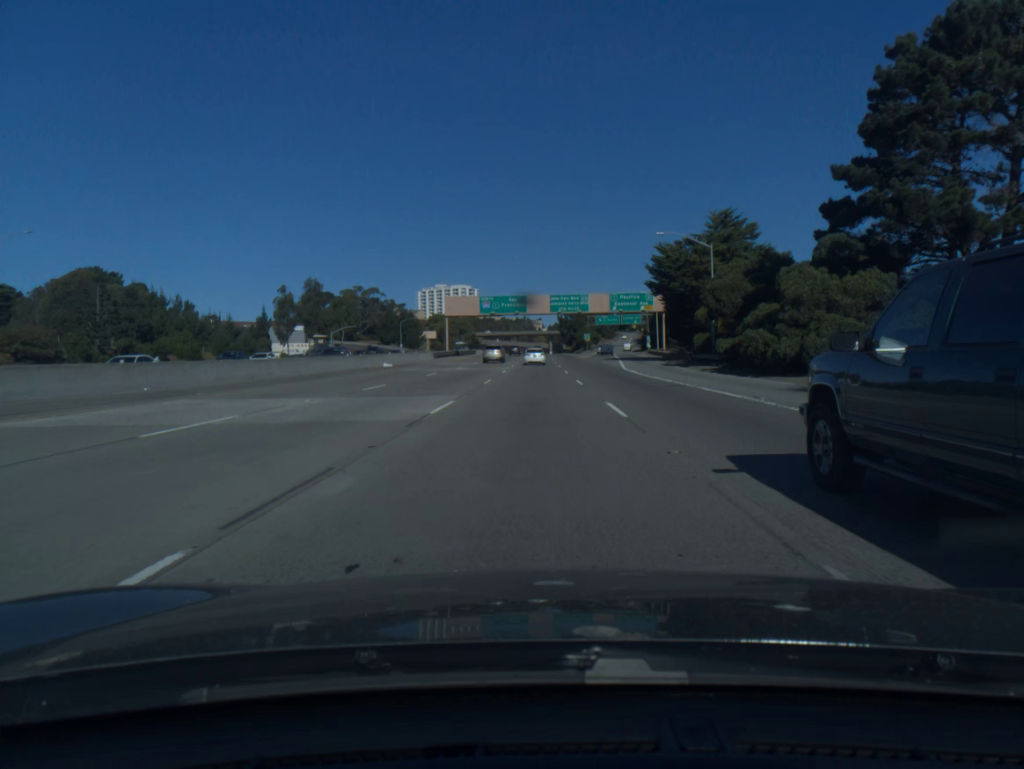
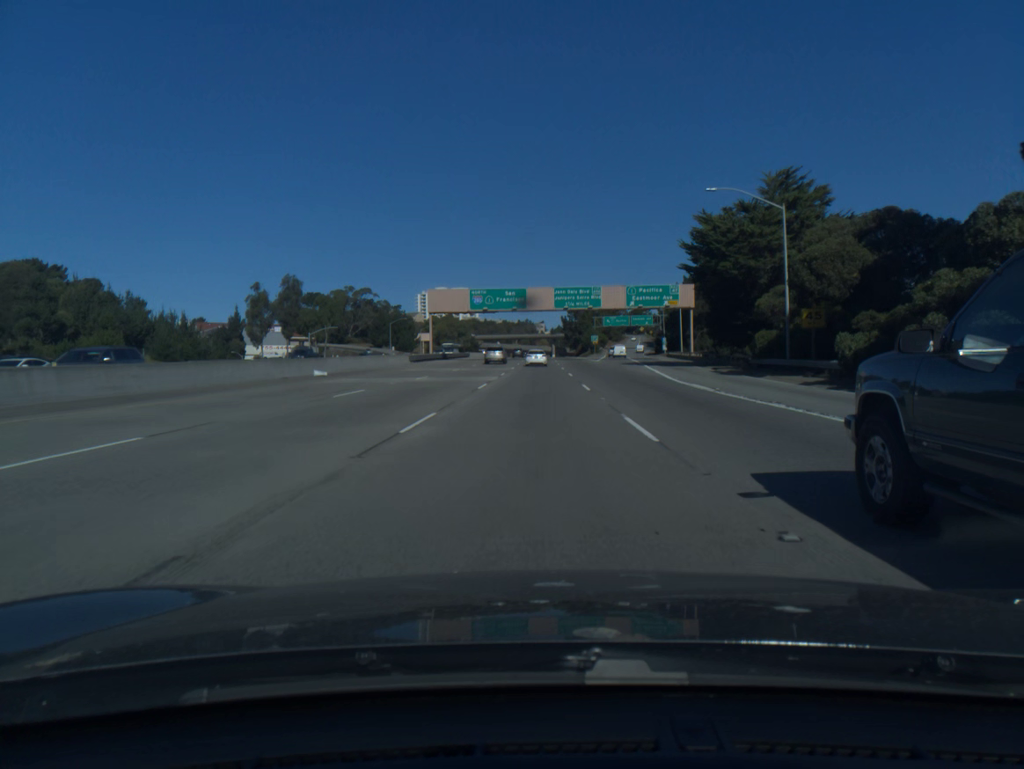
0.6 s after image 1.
(0.0, +18.3) m; 0°
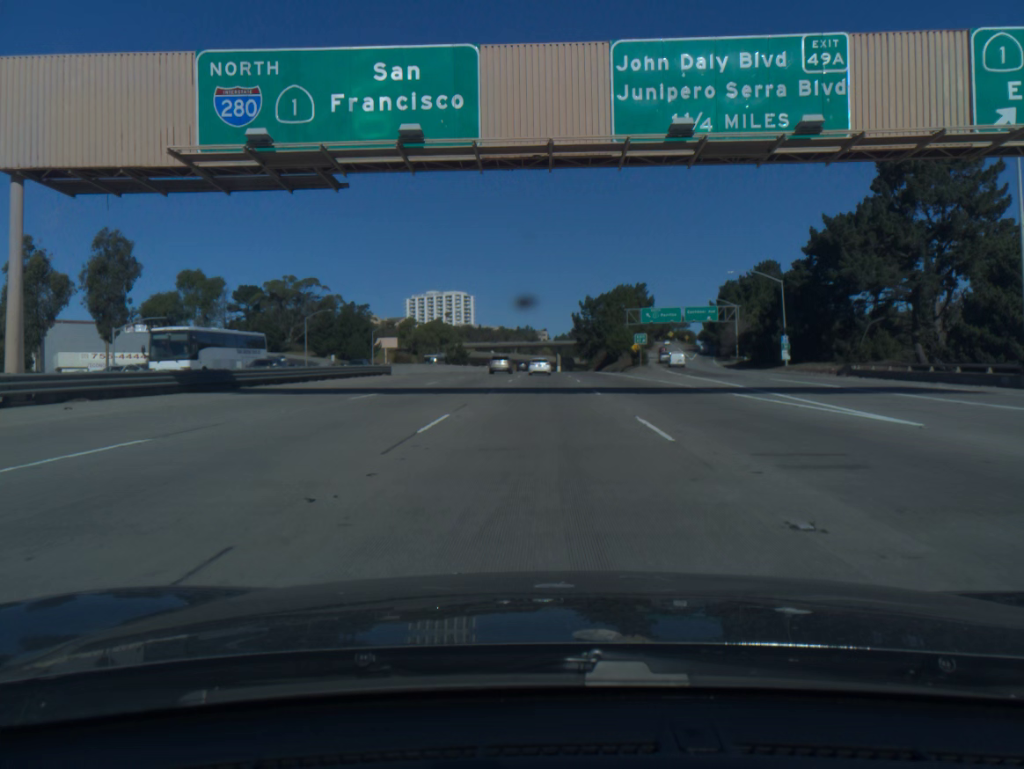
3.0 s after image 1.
(-0.1, +73.0) m; 0°
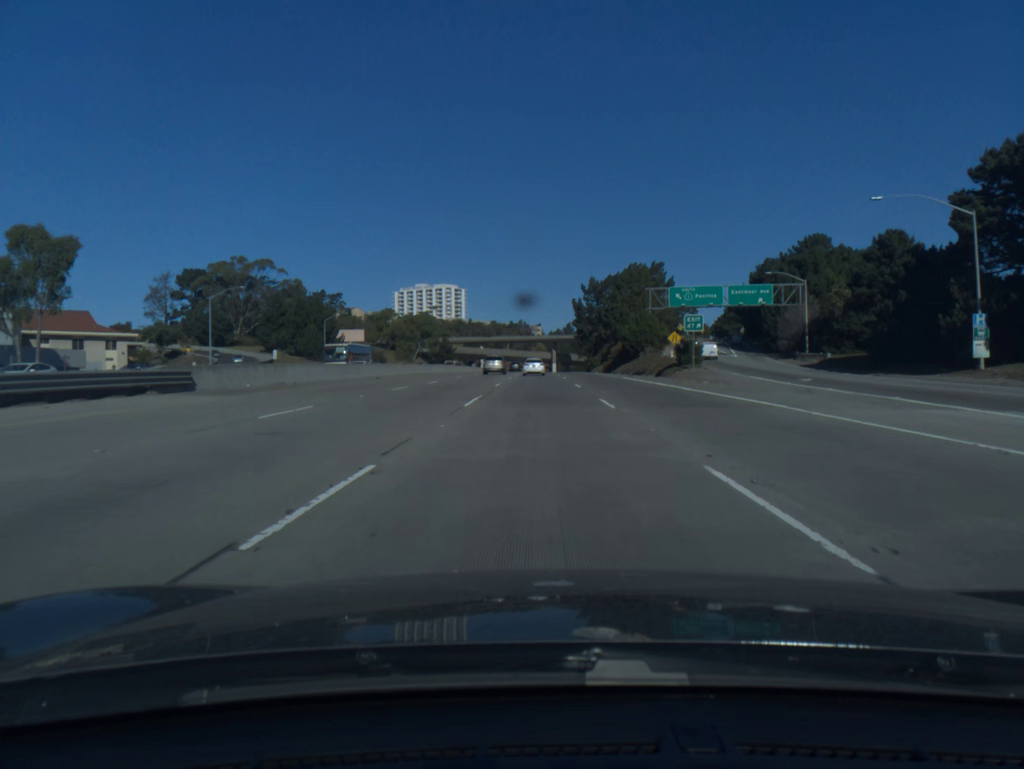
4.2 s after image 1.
(+0.2, +36.2) m; 0°
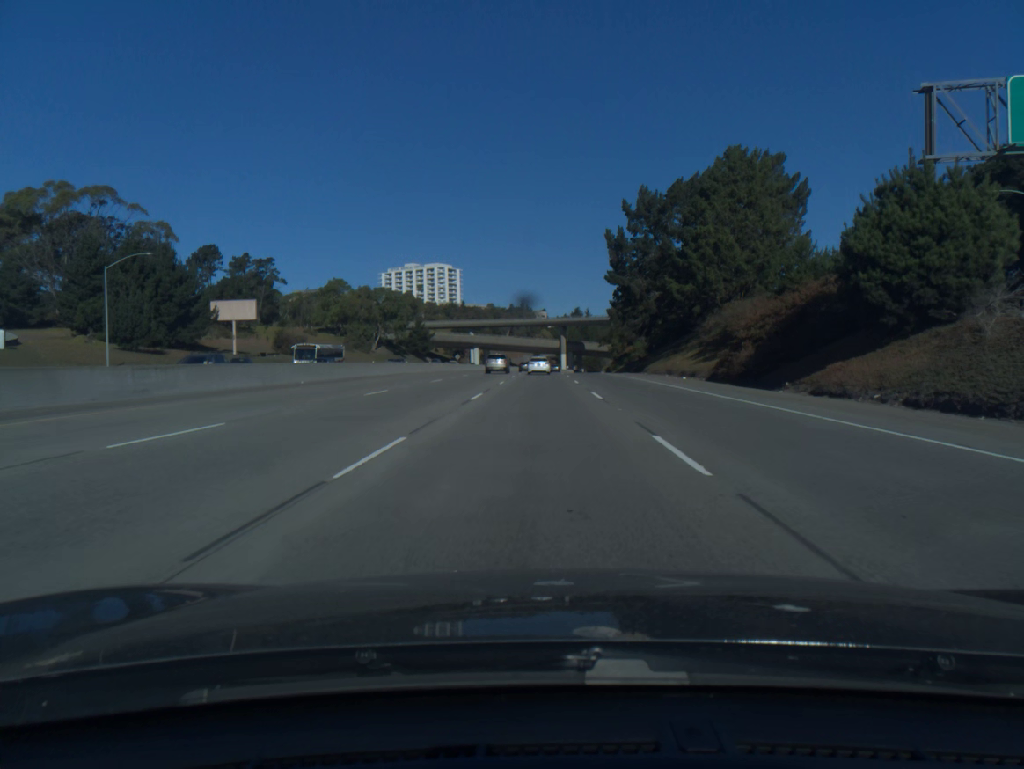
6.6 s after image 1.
(-0.1, +72.1) m; 0°
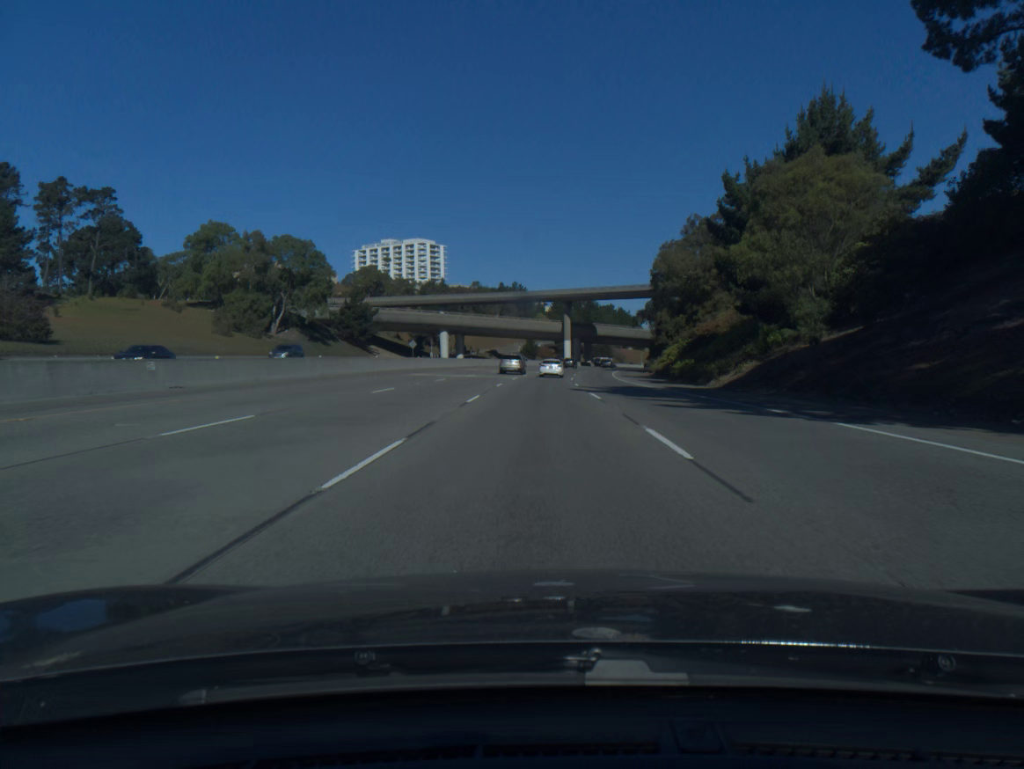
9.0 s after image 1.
(0.0, +71.8) m; 0°
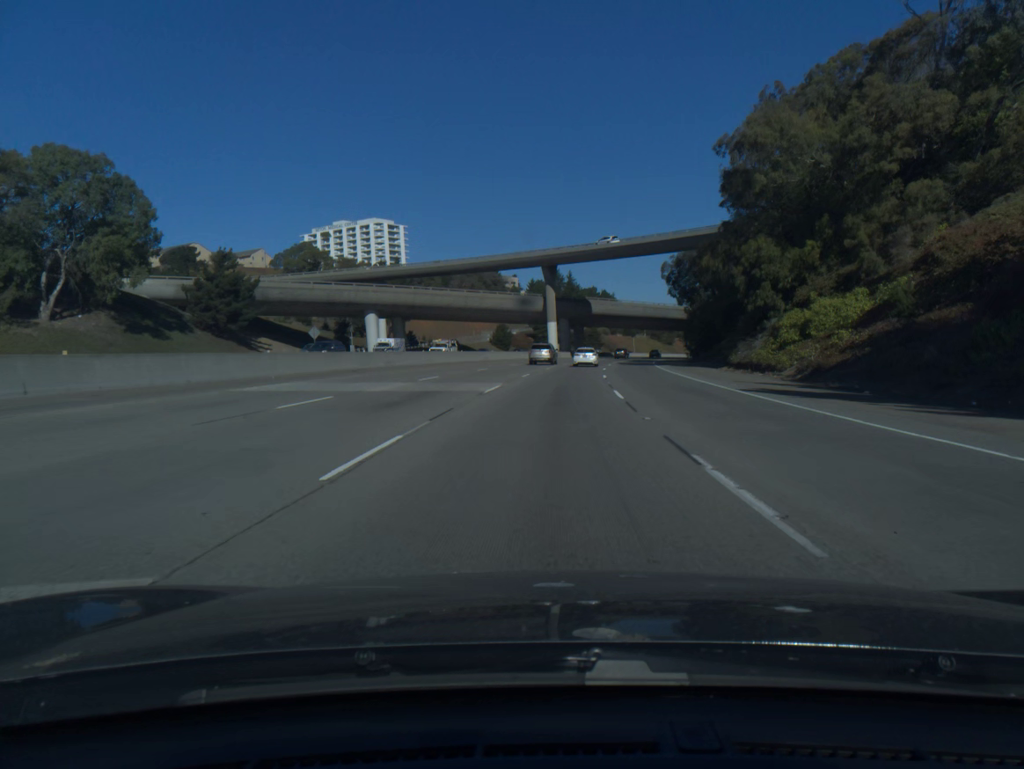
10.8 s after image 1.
(+0.4, +53.5) m; +2°
